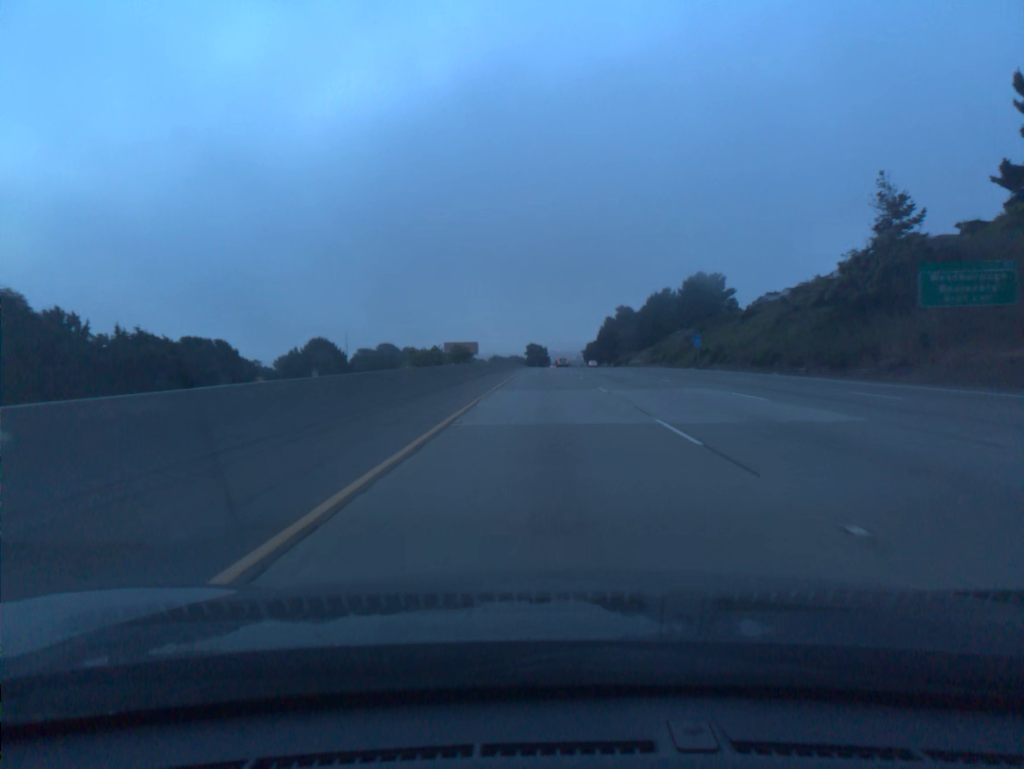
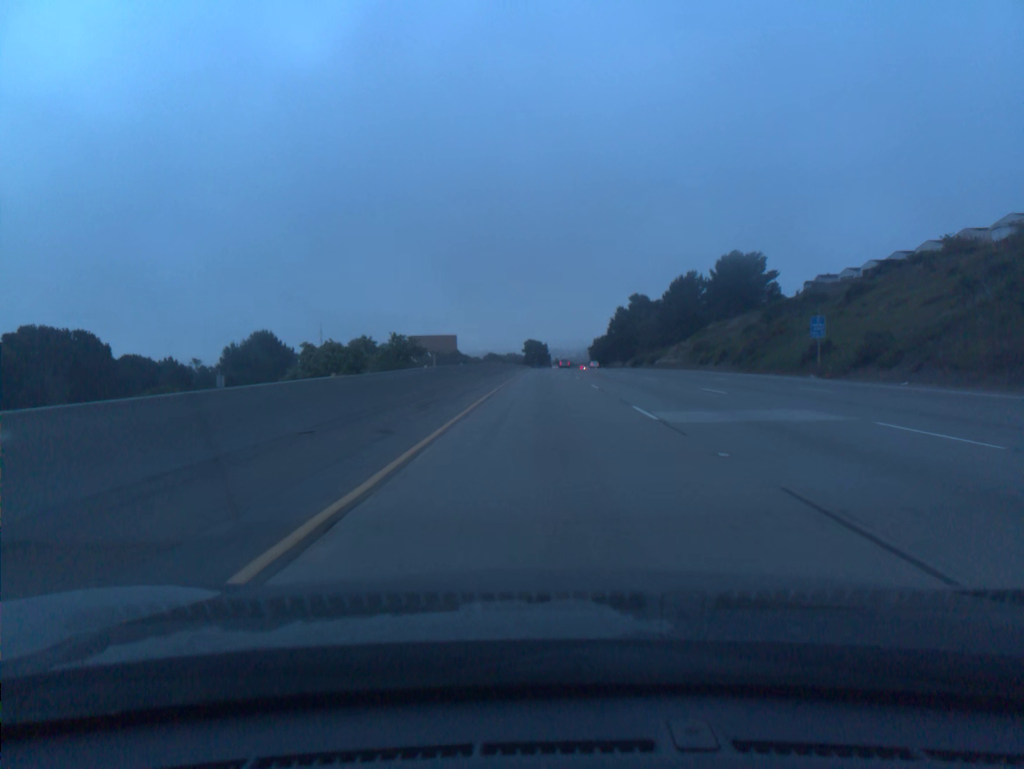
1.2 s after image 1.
(0.0, +39.6) m; 0°
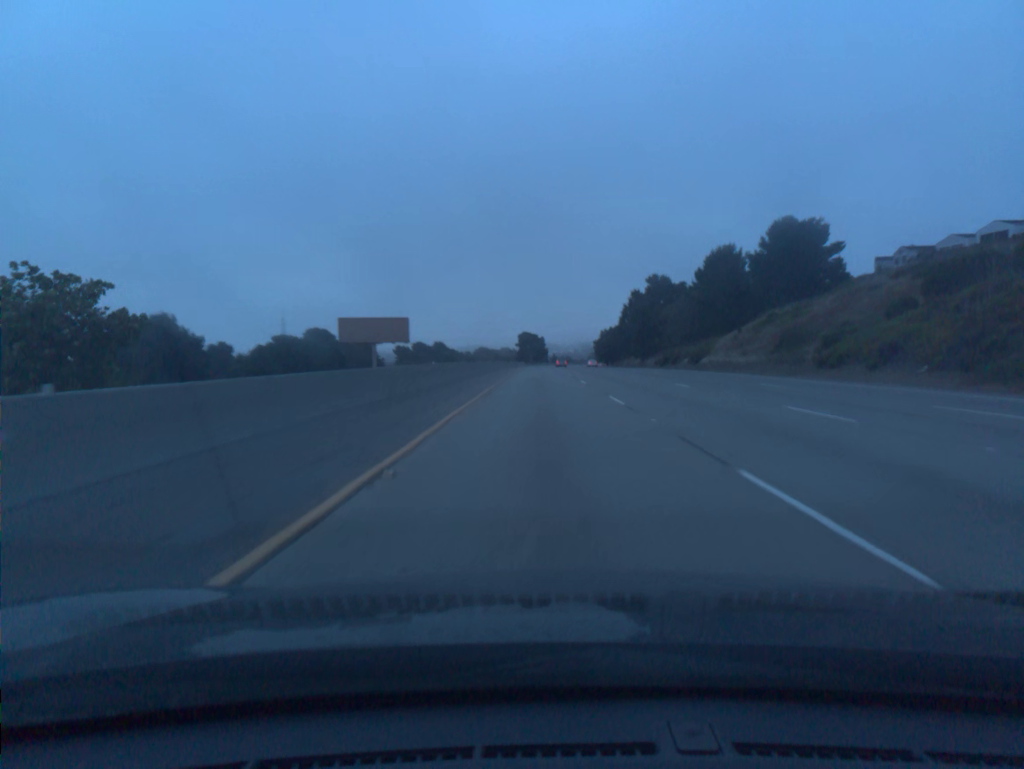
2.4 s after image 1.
(+0.1, +39.6) m; 0°
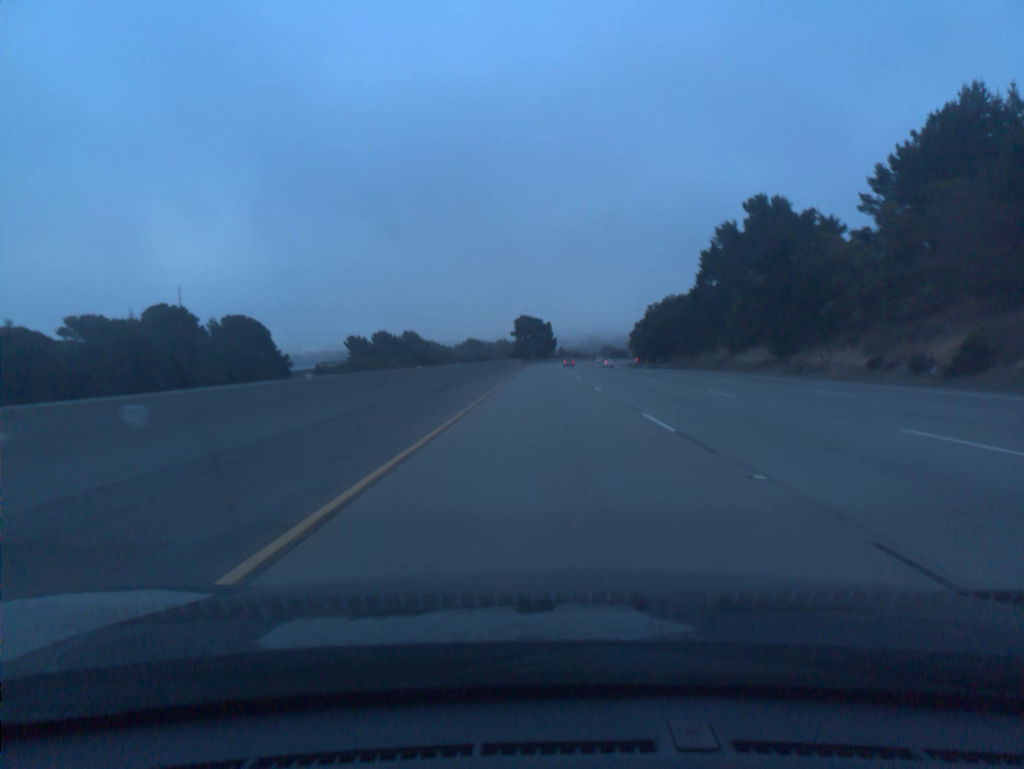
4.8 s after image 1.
(-0.3, +79.1) m; 0°
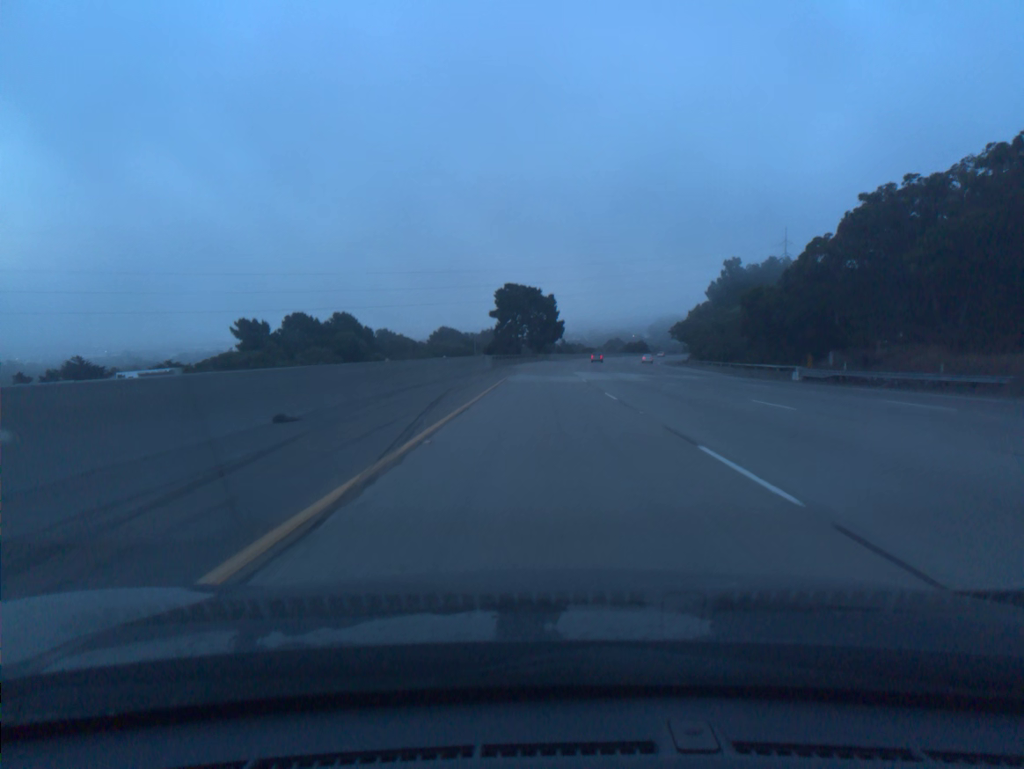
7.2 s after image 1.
(+0.1, +79.2) m; 0°
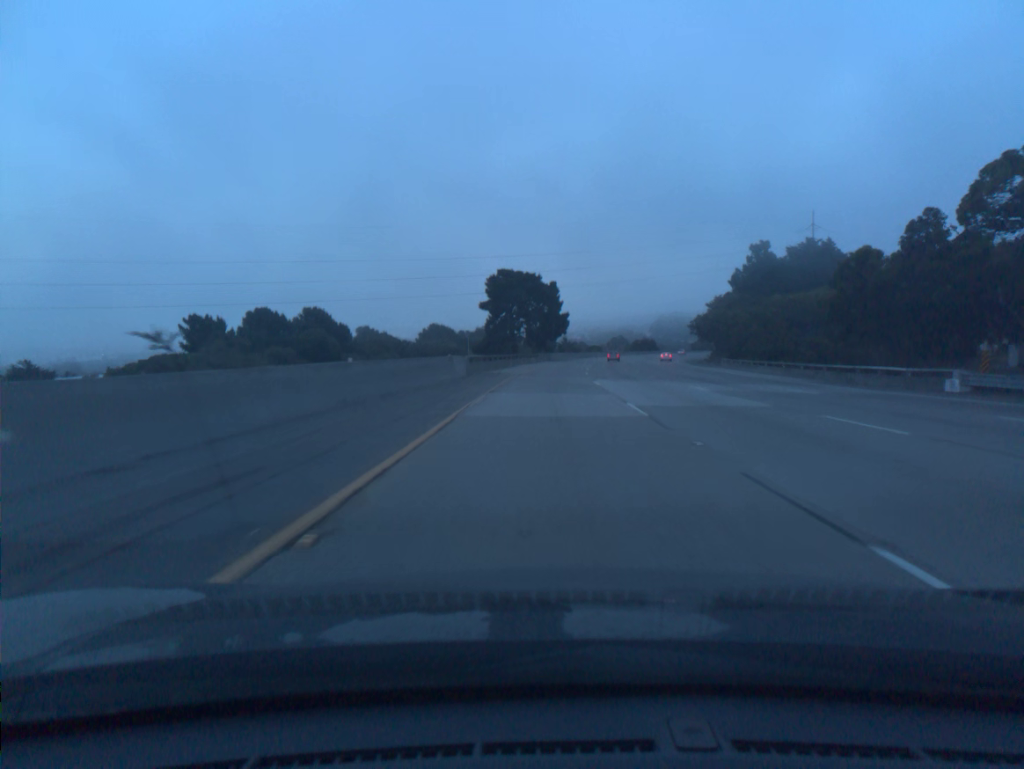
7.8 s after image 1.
(0.0, +19.8) m; 0°
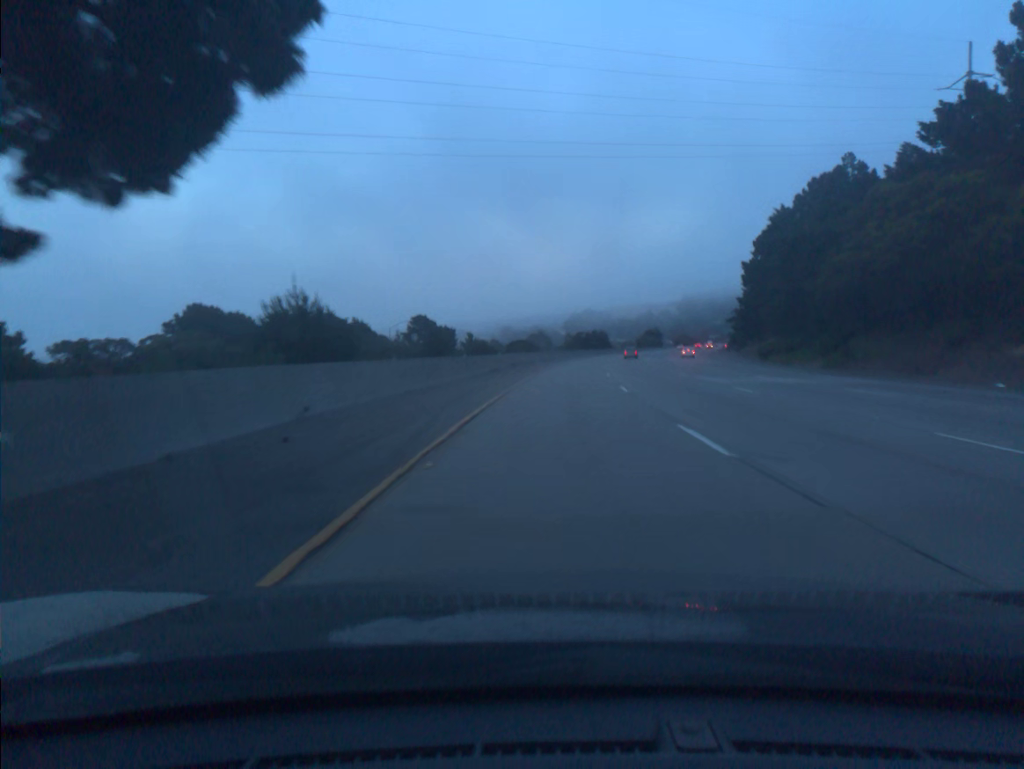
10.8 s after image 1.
(+4.6, +98.9) m; +6°
